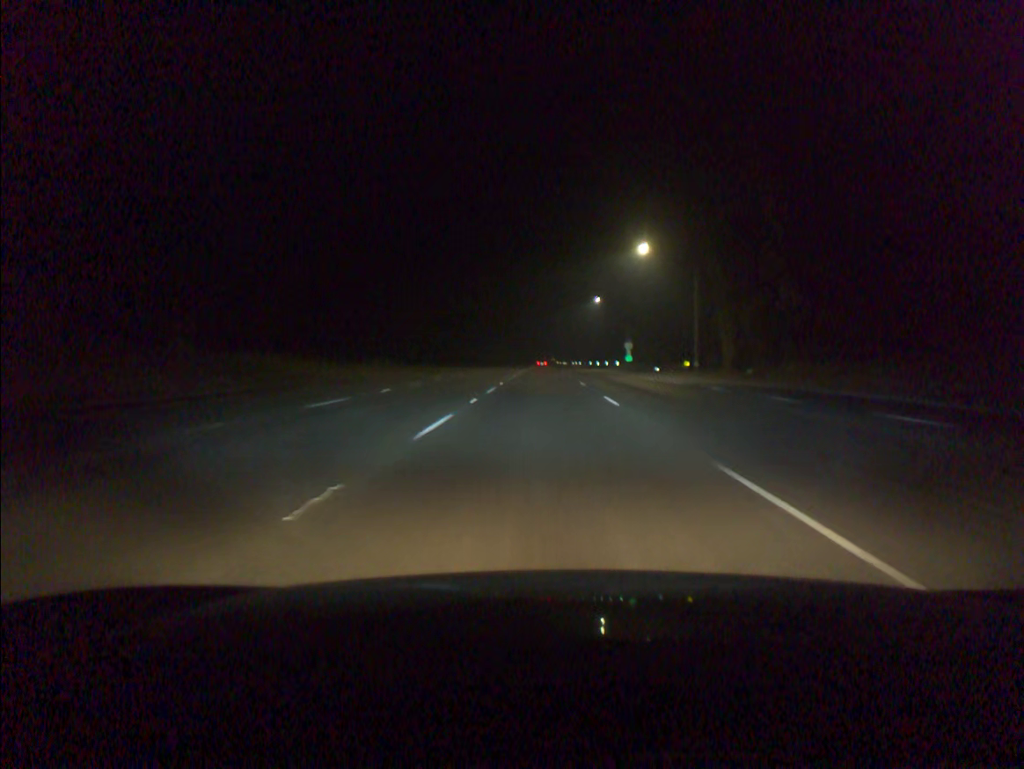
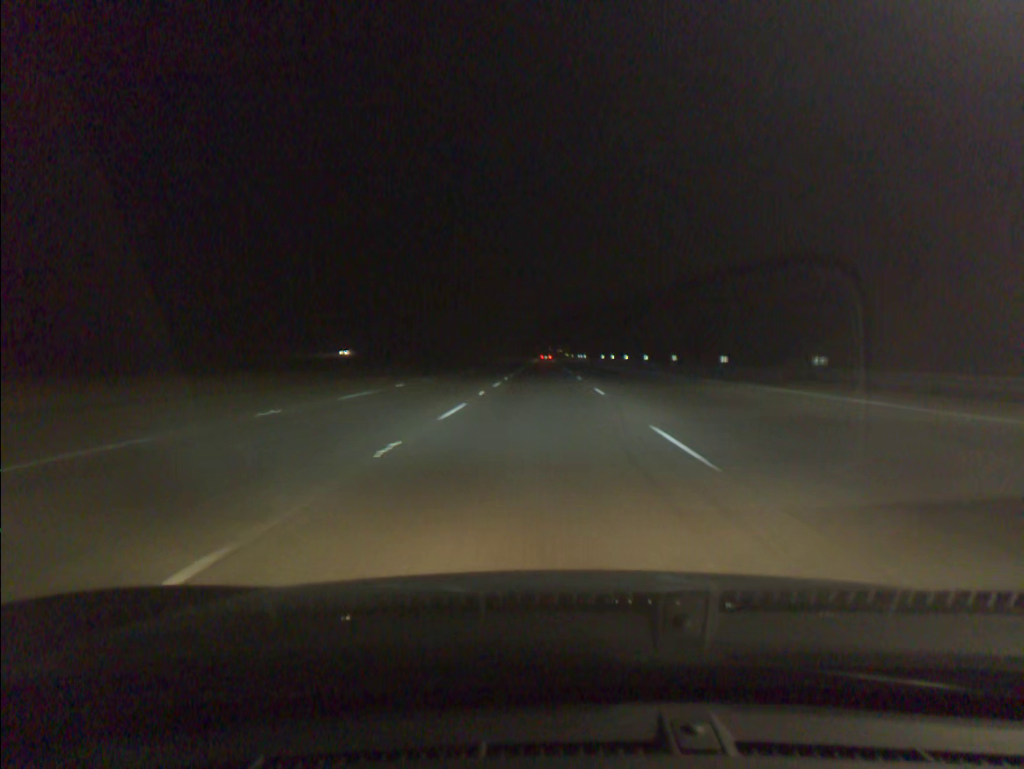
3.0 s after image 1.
(0.0, +98.8) m; 0°
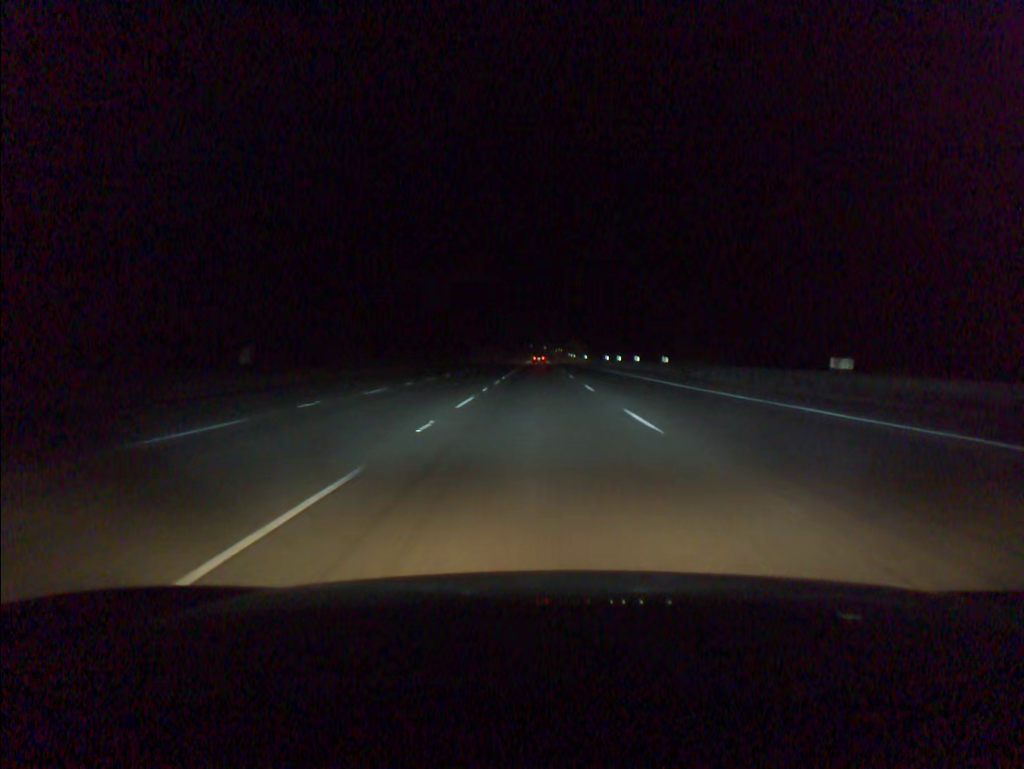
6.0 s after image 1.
(+0.2, +98.9) m; 0°
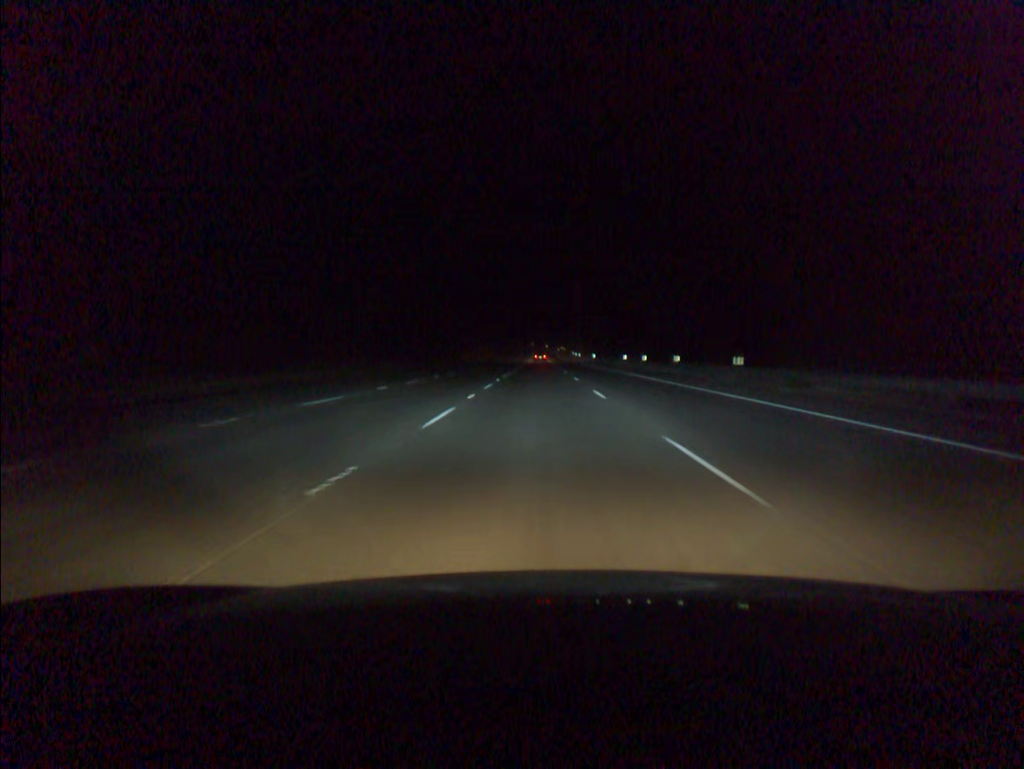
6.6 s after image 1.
(0.0, +19.8) m; 0°
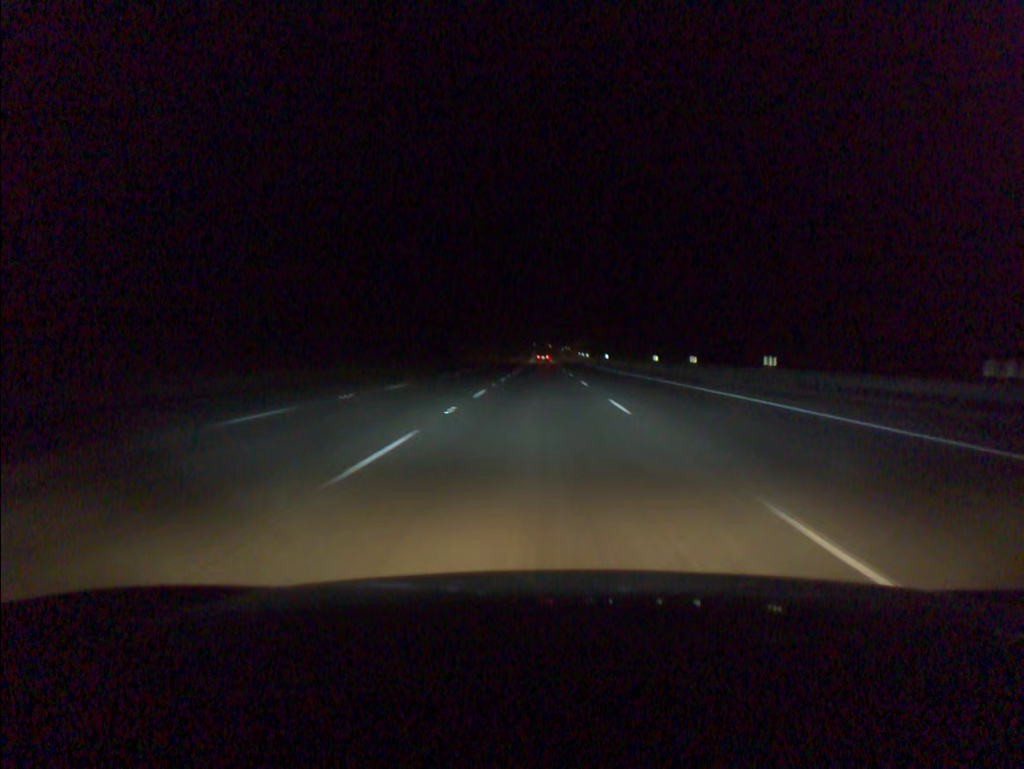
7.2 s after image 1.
(0.0, +19.8) m; 0°
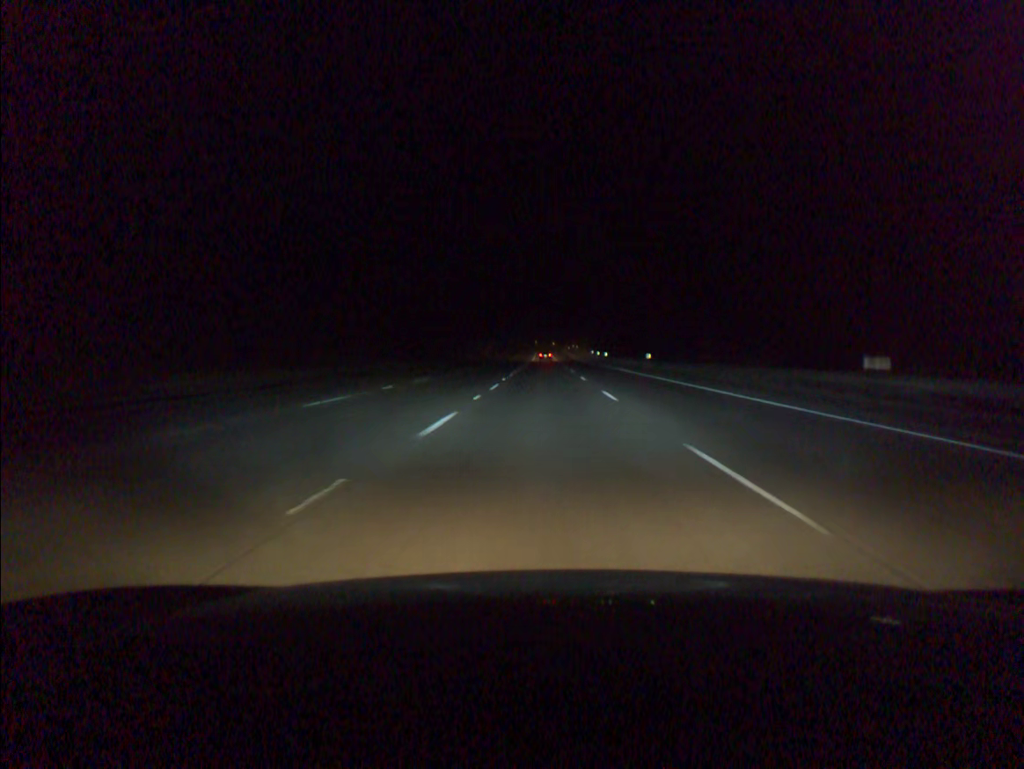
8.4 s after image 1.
(-0.1, +39.5) m; 0°
